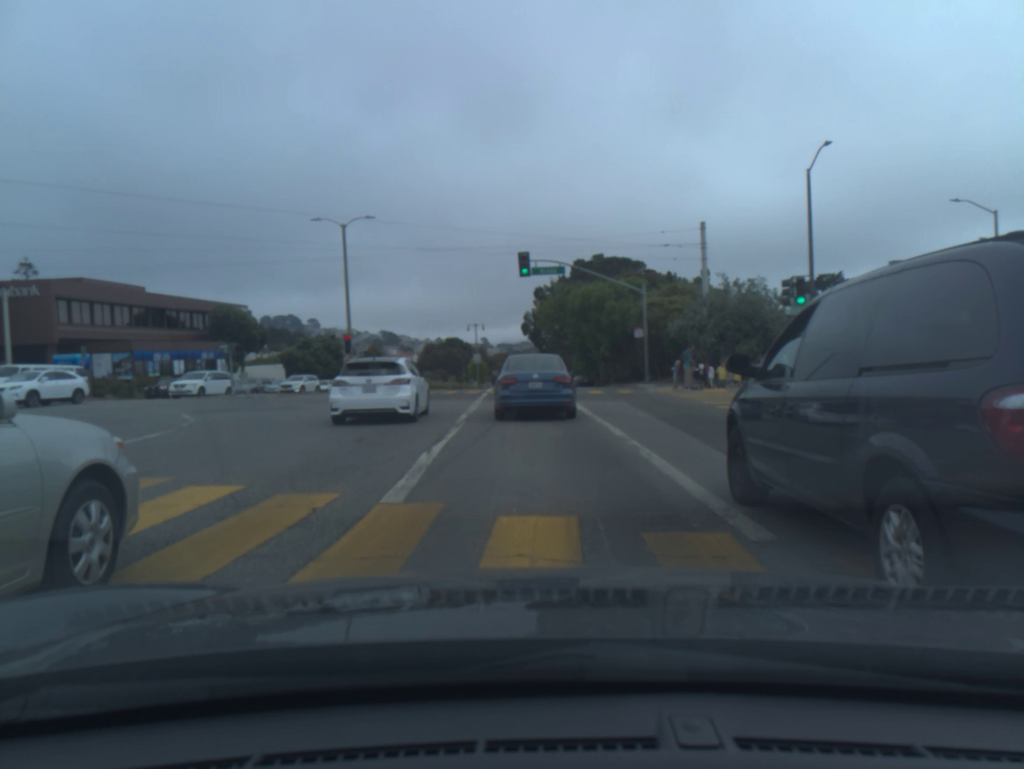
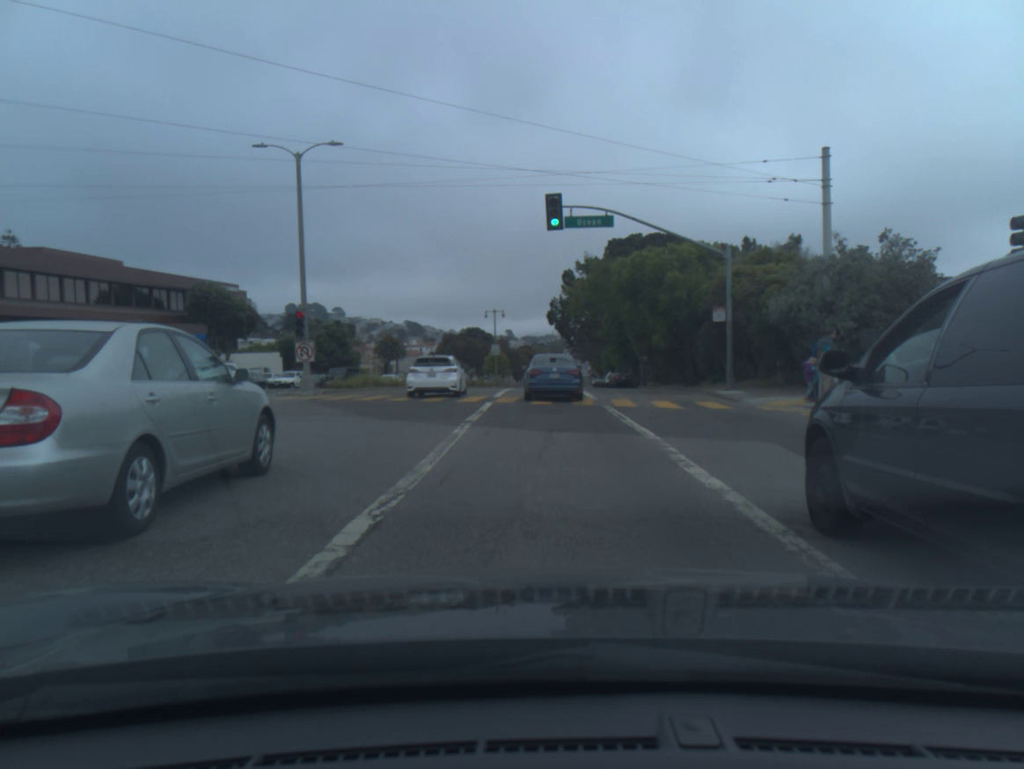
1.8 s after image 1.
(-0.3, +12.6) m; -1°
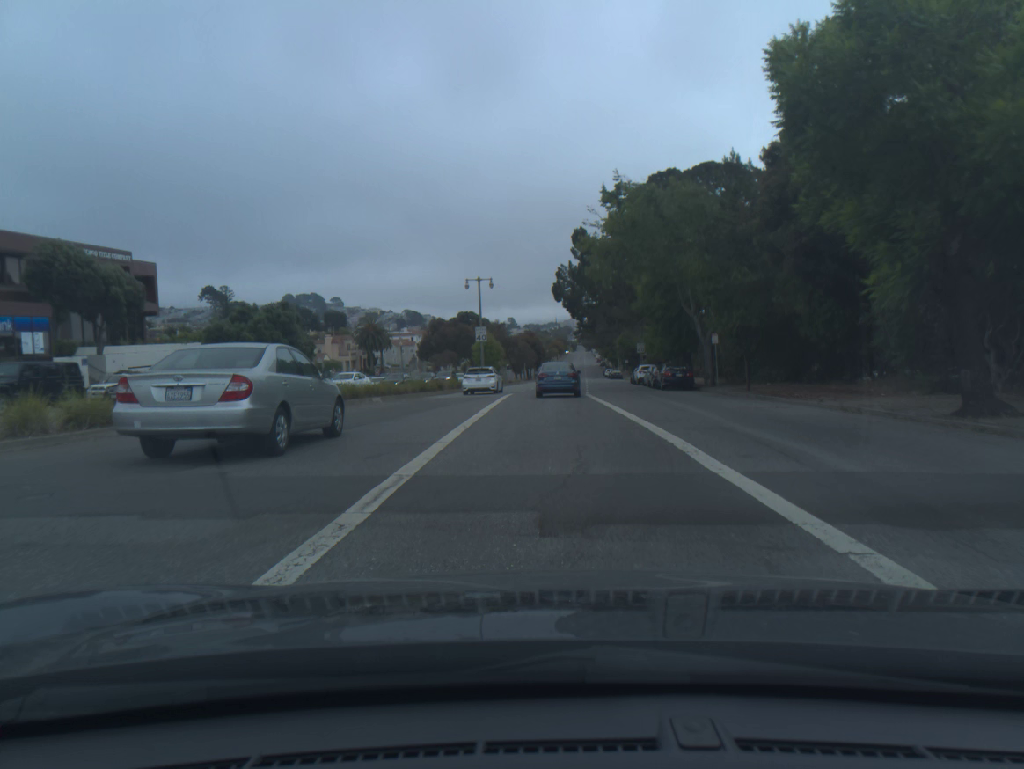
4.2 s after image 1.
(-0.1, +24.4) m; 0°
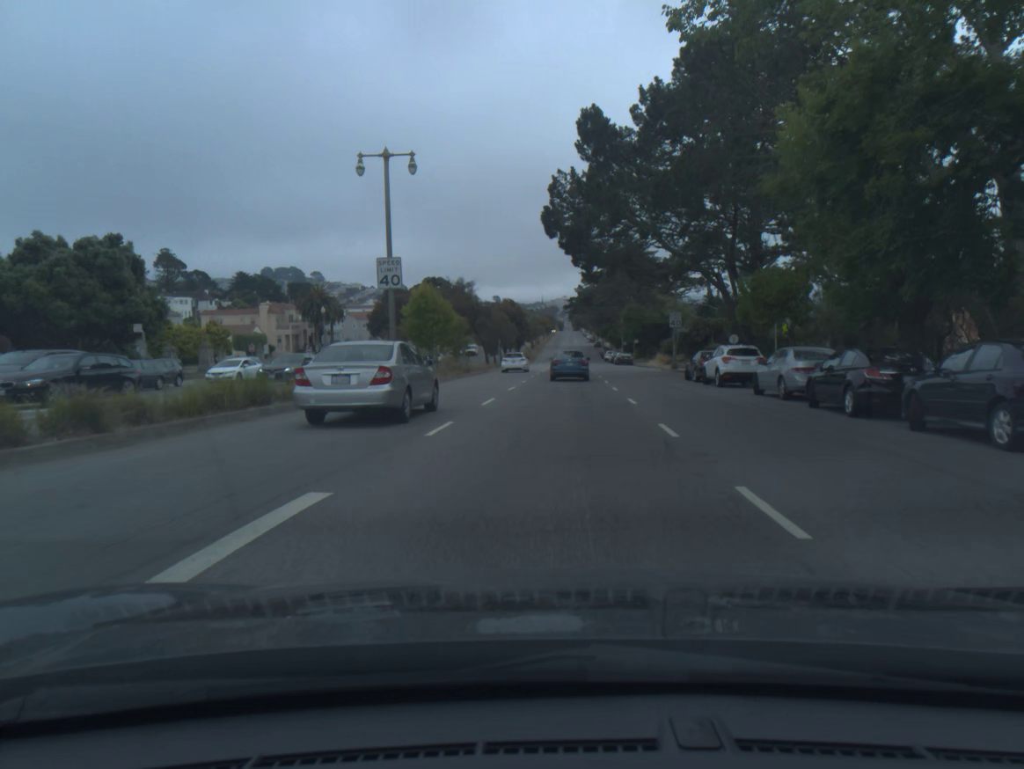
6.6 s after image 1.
(+0.2, +32.2) m; +1°
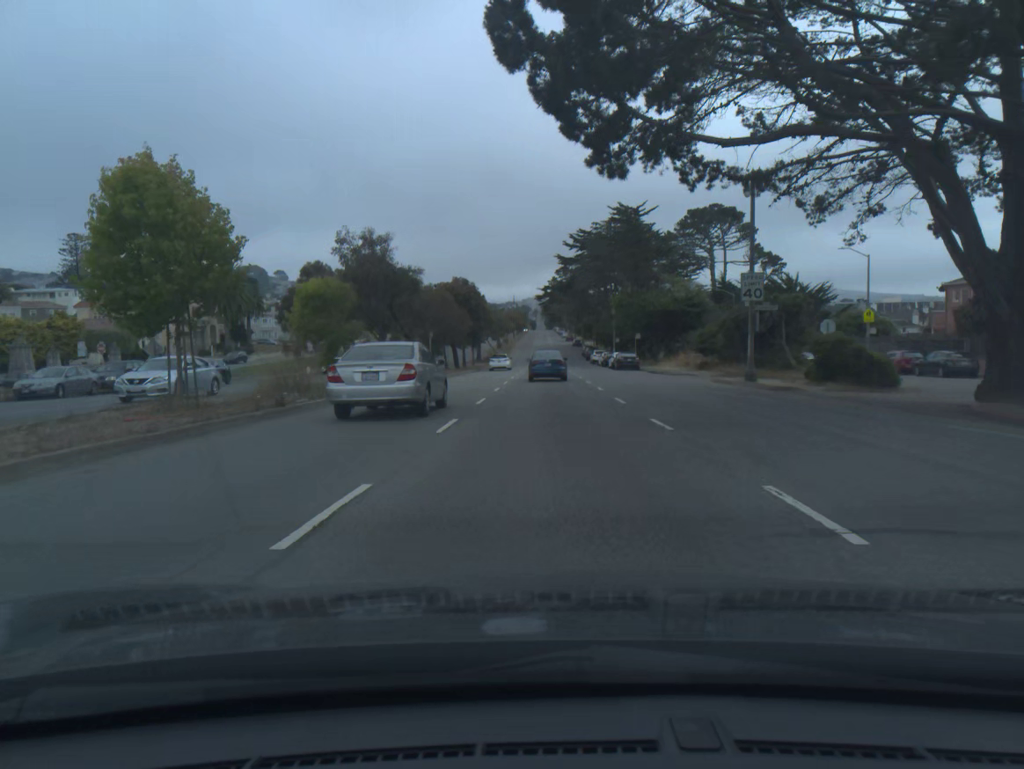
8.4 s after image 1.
(+0.6, +28.8) m; +2°
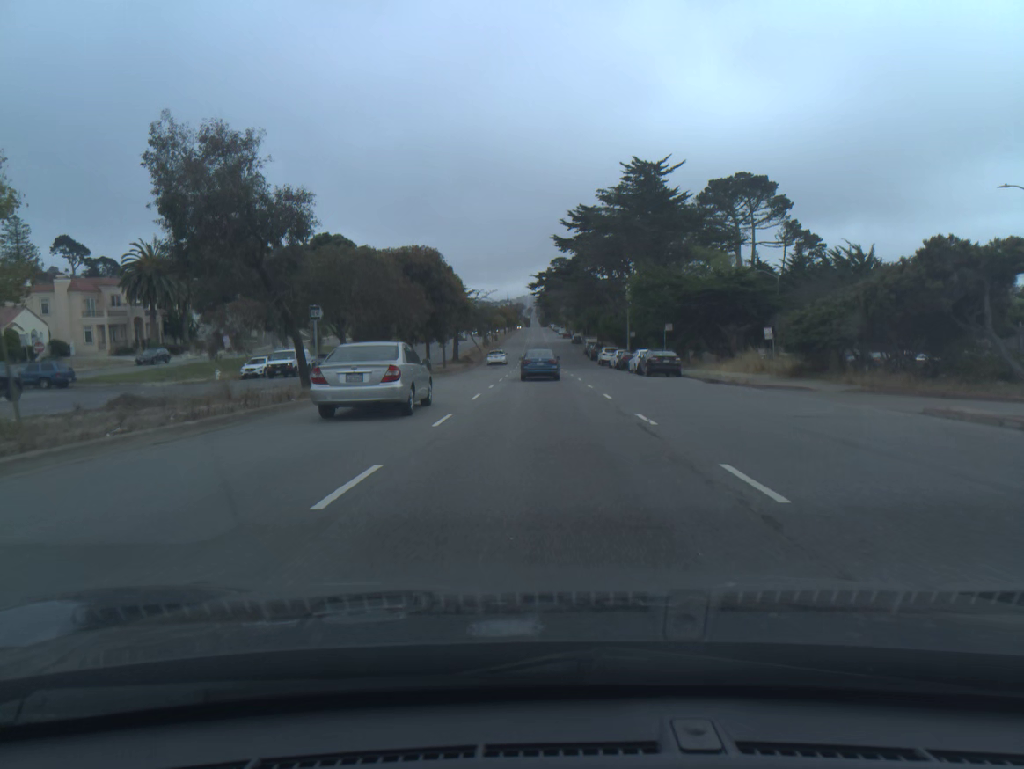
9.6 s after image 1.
(+0.1, +20.7) m; 0°
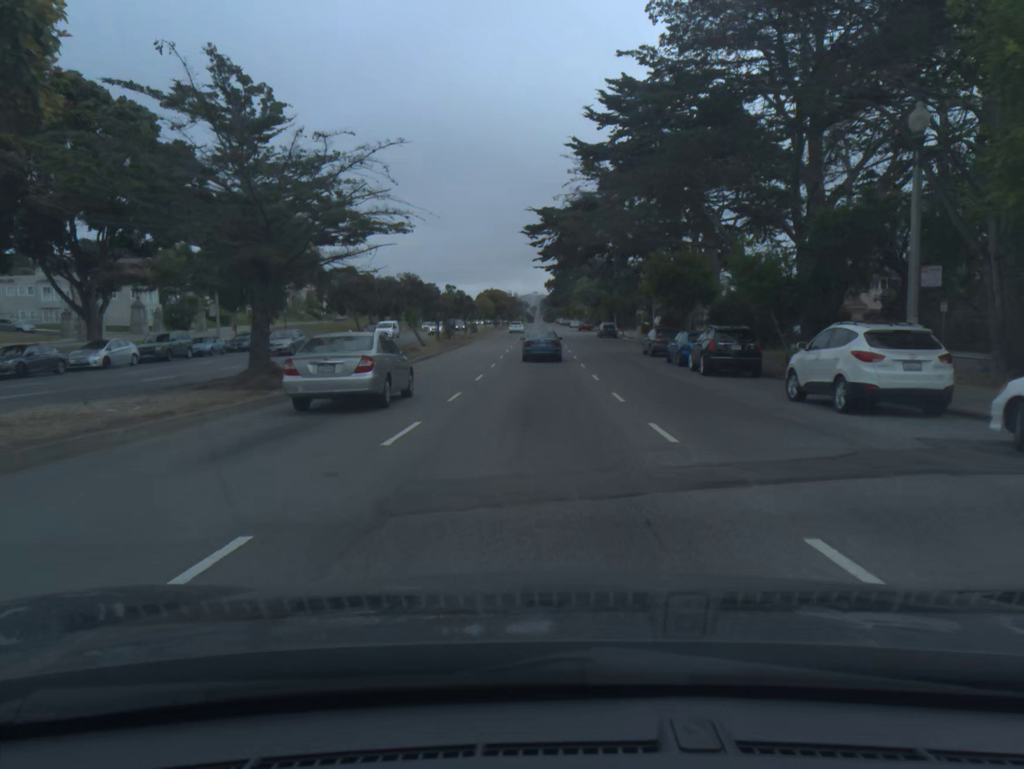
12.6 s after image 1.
(-0.3, +54.9) m; 0°
